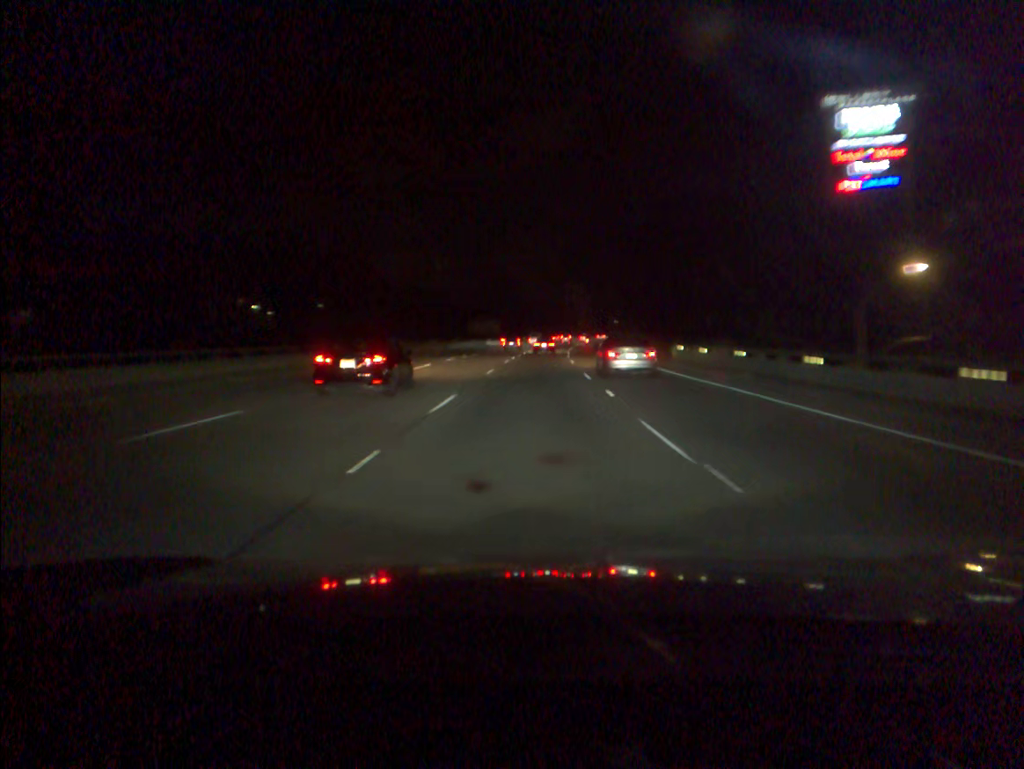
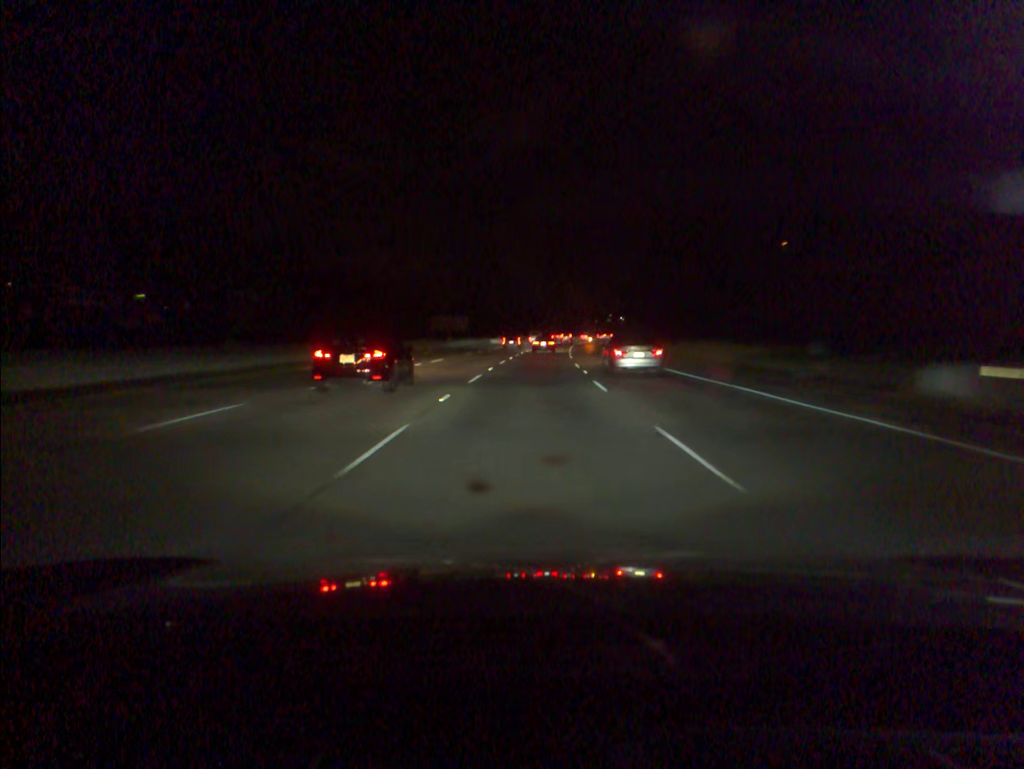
(+0.5, +34.6) m; +2°
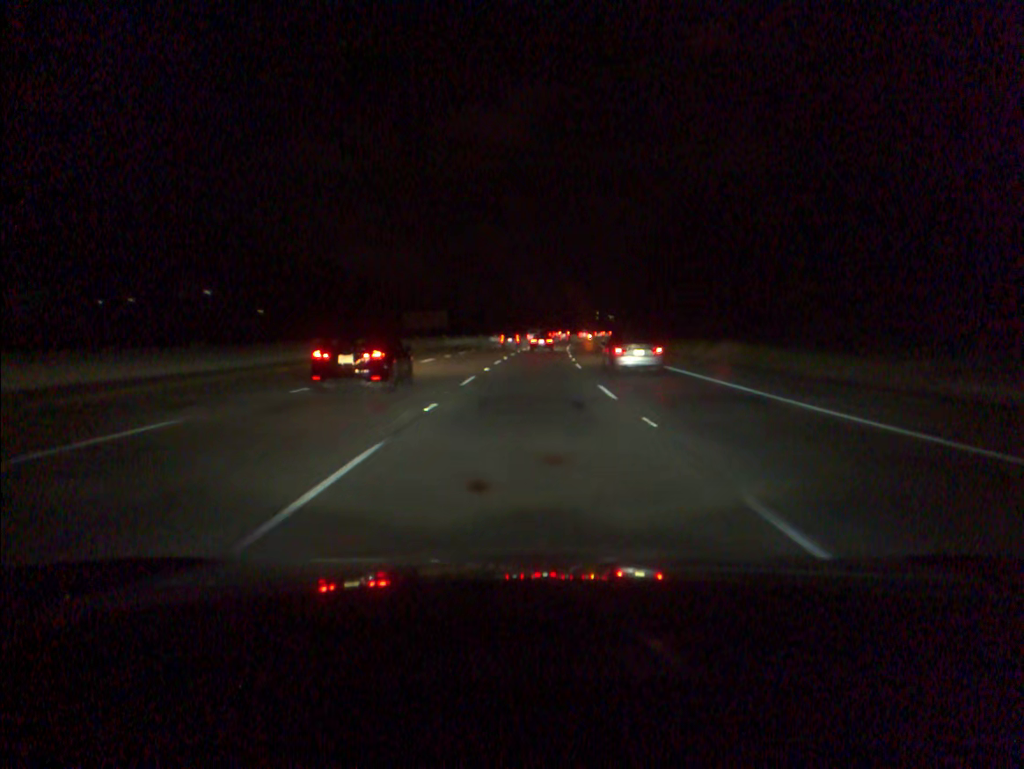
(+0.1, +17.2) m; +1°
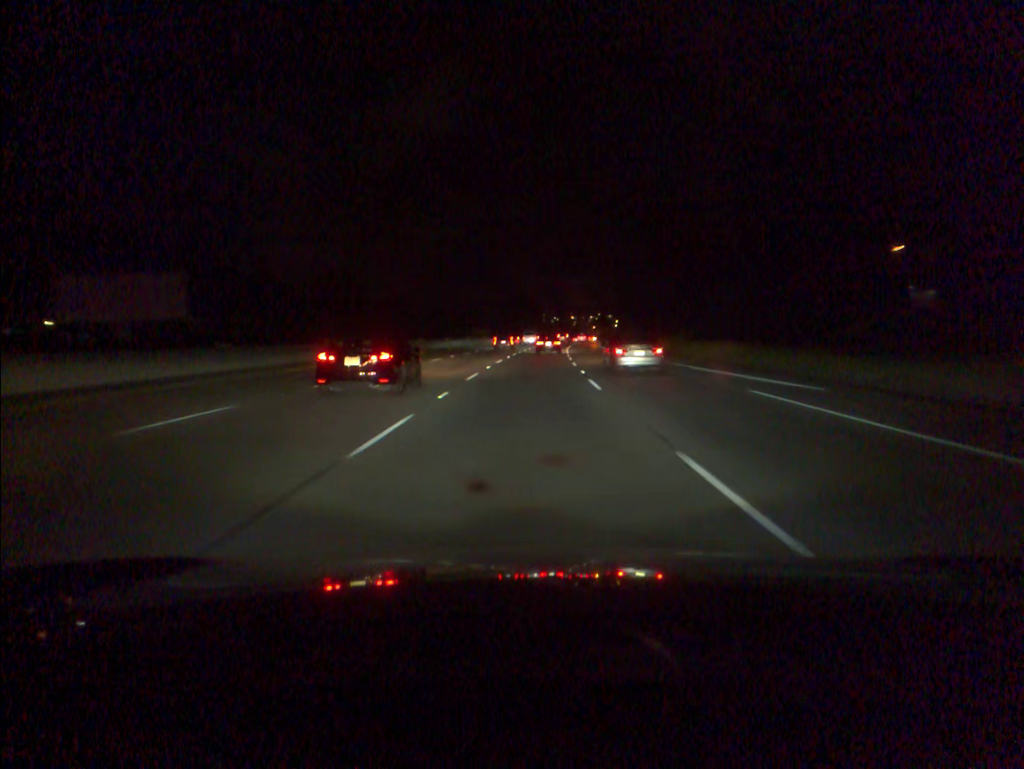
(+3.0, +84.8) m; +4°
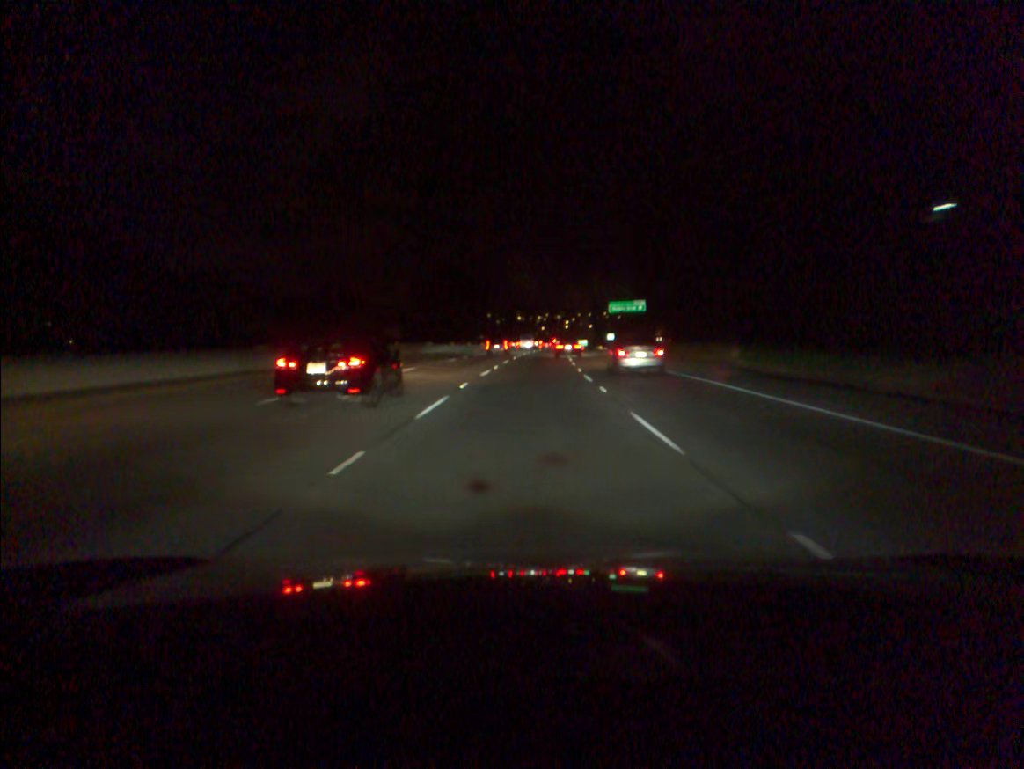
(+2.9, +83.0) m; +4°
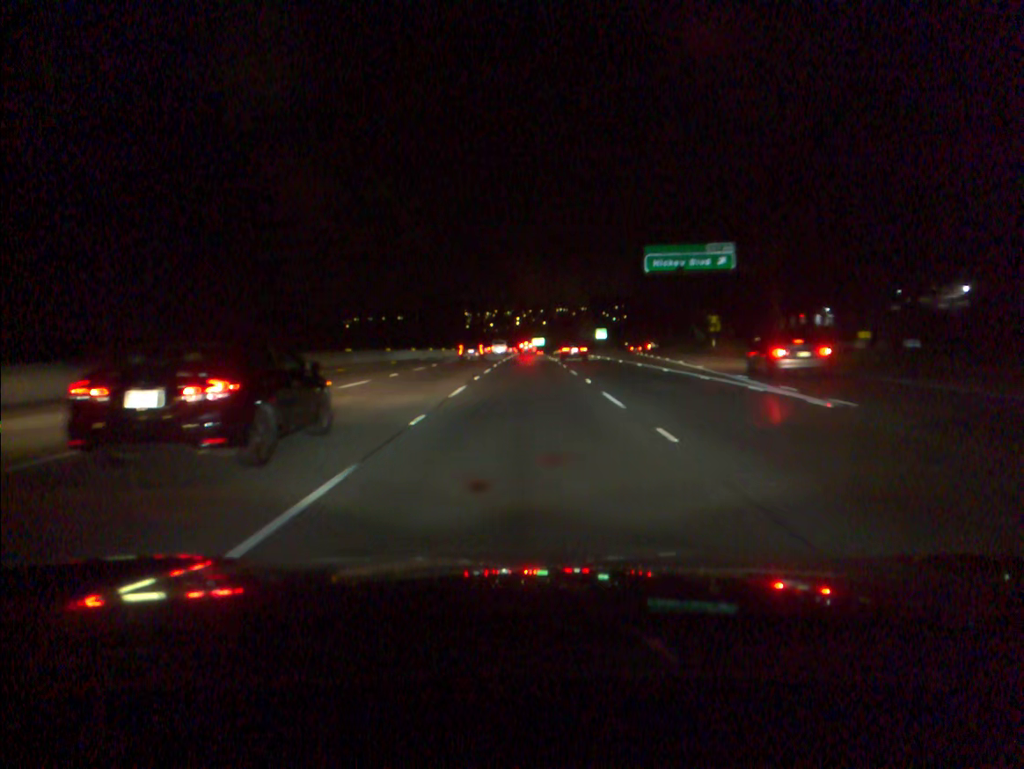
(+2.8, +82.4) m; +4°
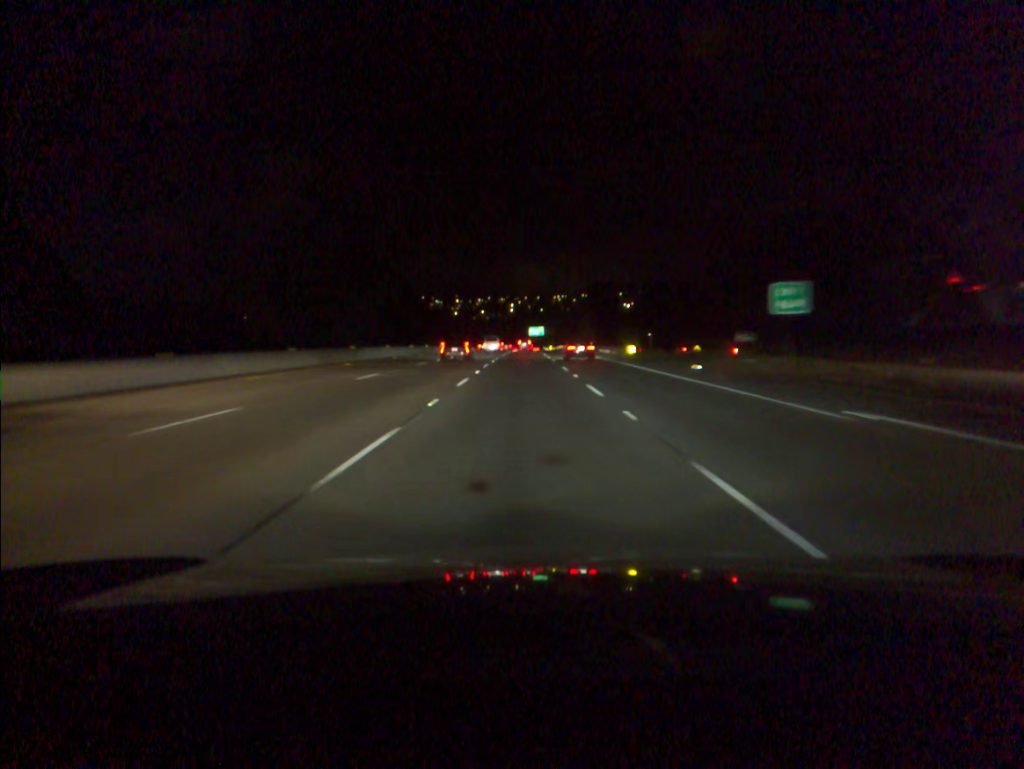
(+0.6, +84.6) m; 0°
